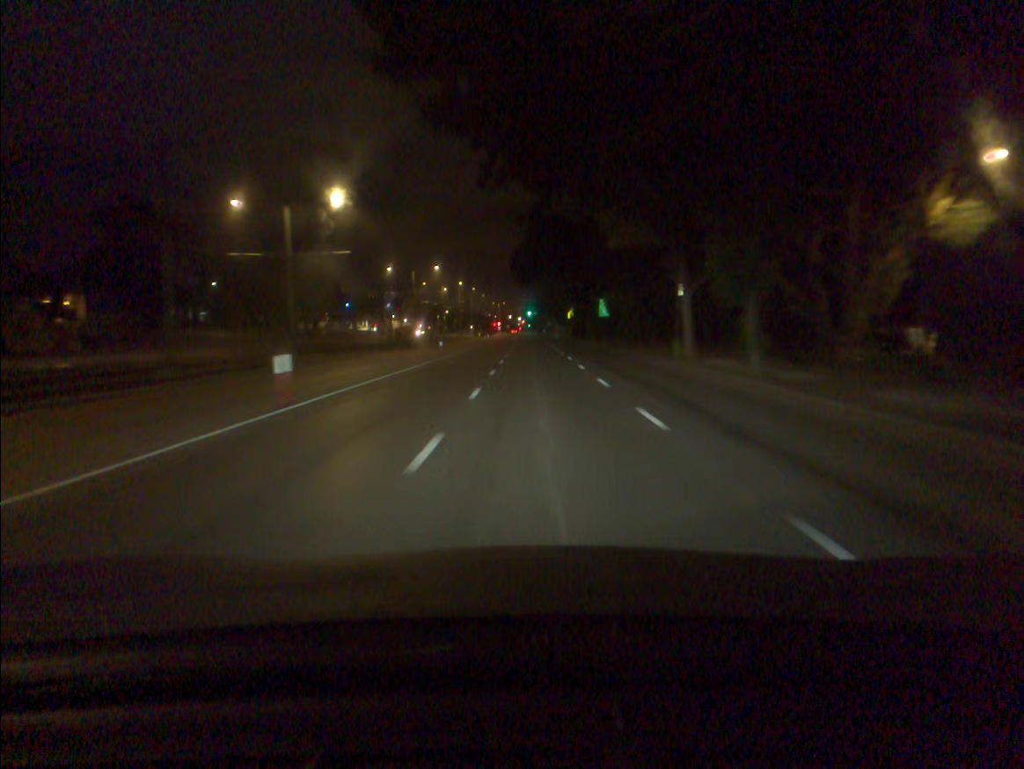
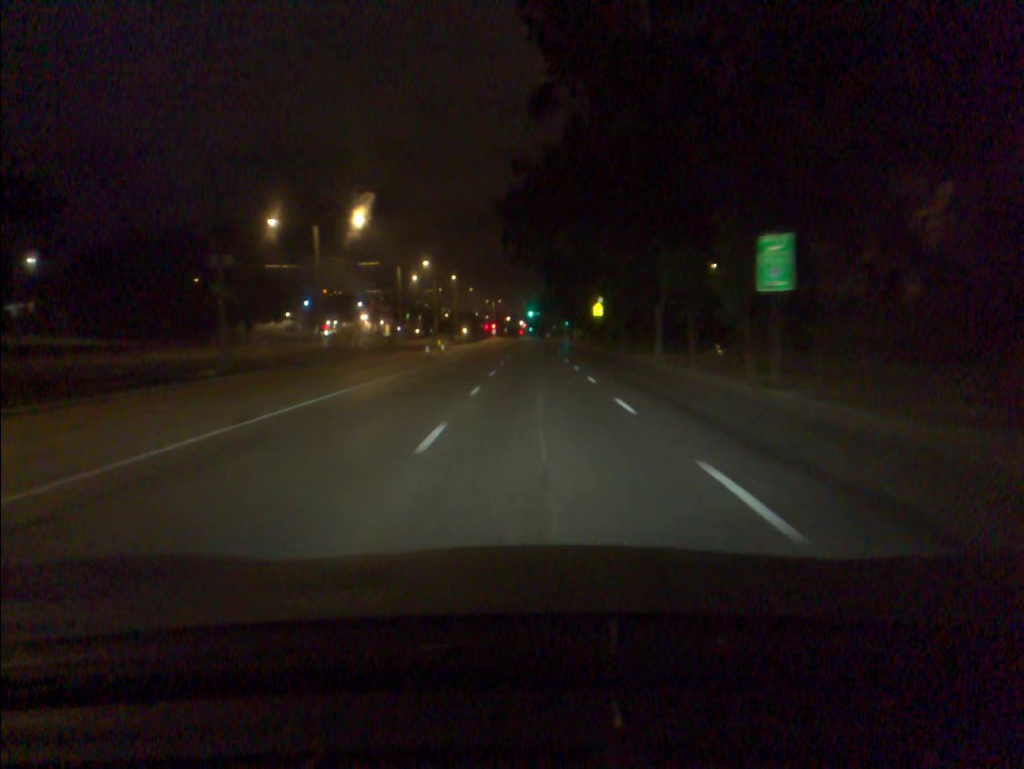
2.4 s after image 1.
(0.0, +46.2) m; 0°
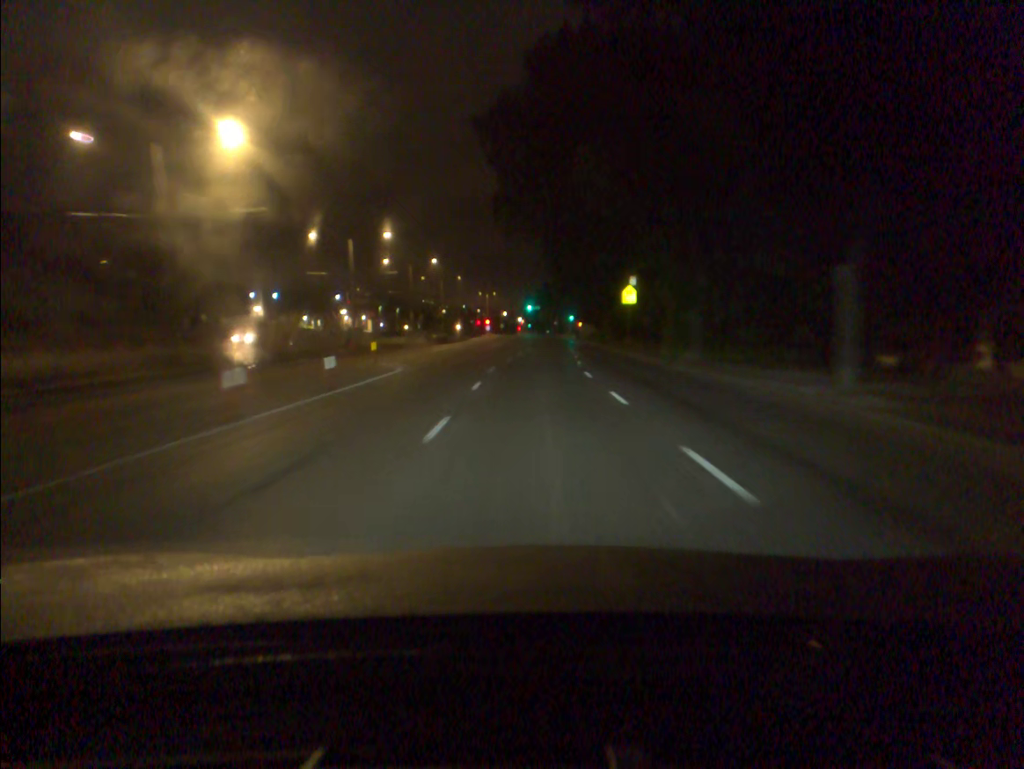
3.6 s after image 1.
(0.0, +23.0) m; 0°
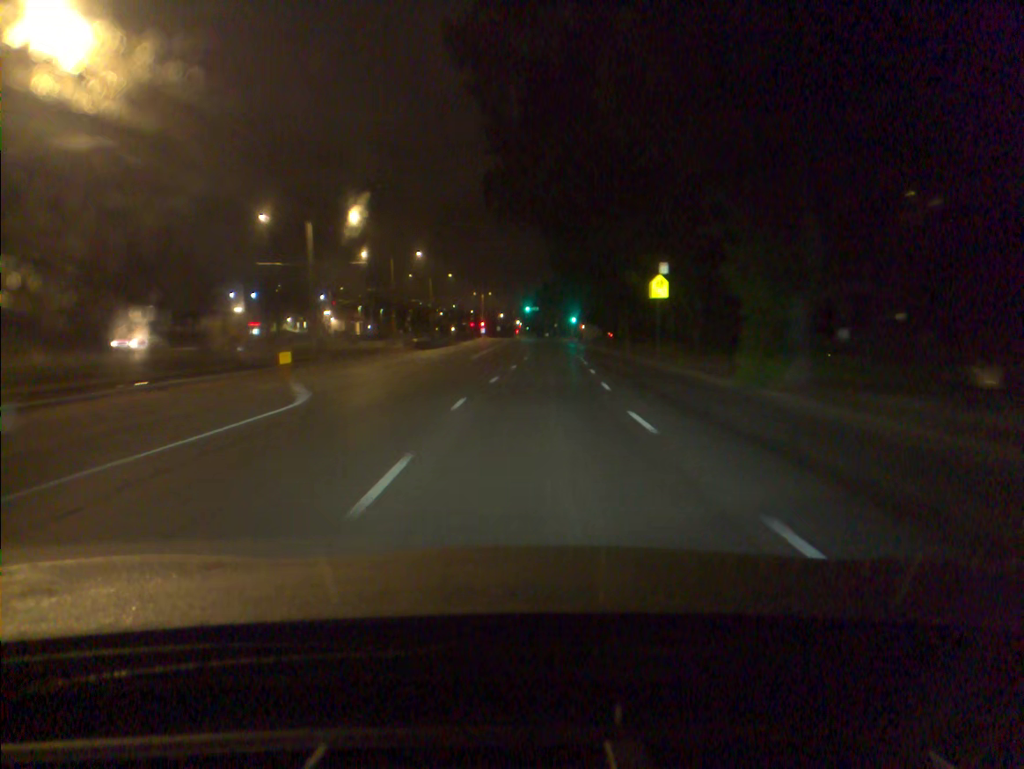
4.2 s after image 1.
(0.0, +11.5) m; 0°
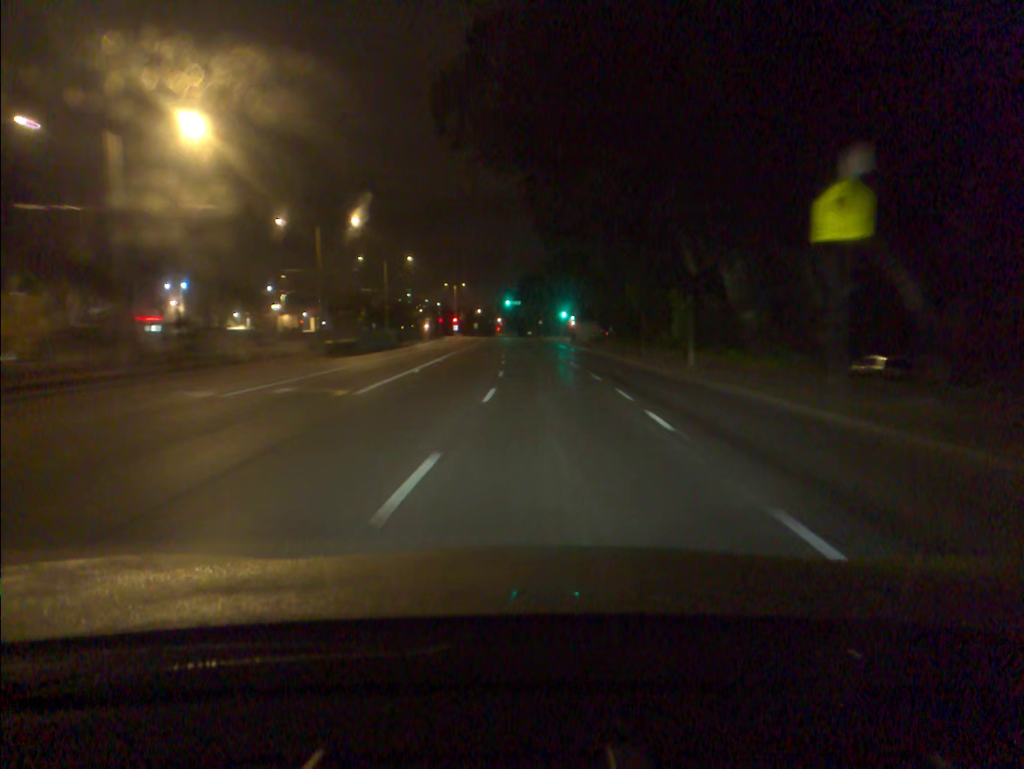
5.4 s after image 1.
(+0.2, +23.1) m; +1°
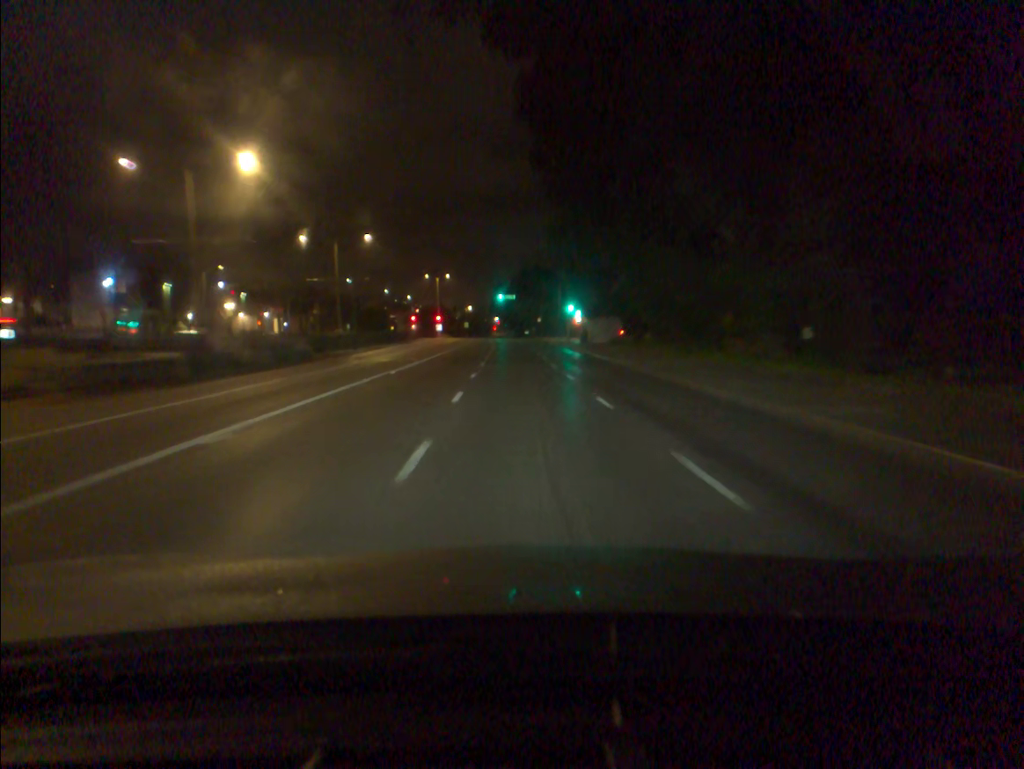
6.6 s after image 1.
(+0.1, +23.1) m; 0°
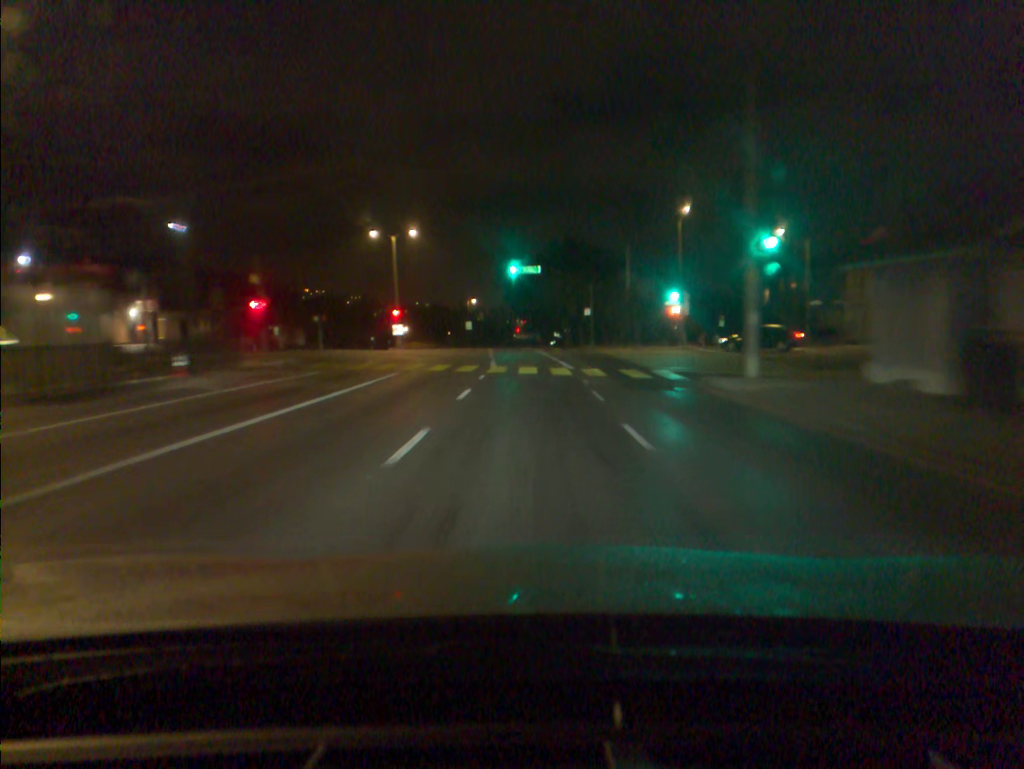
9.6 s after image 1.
(-1.2, +57.2) m; -2°
